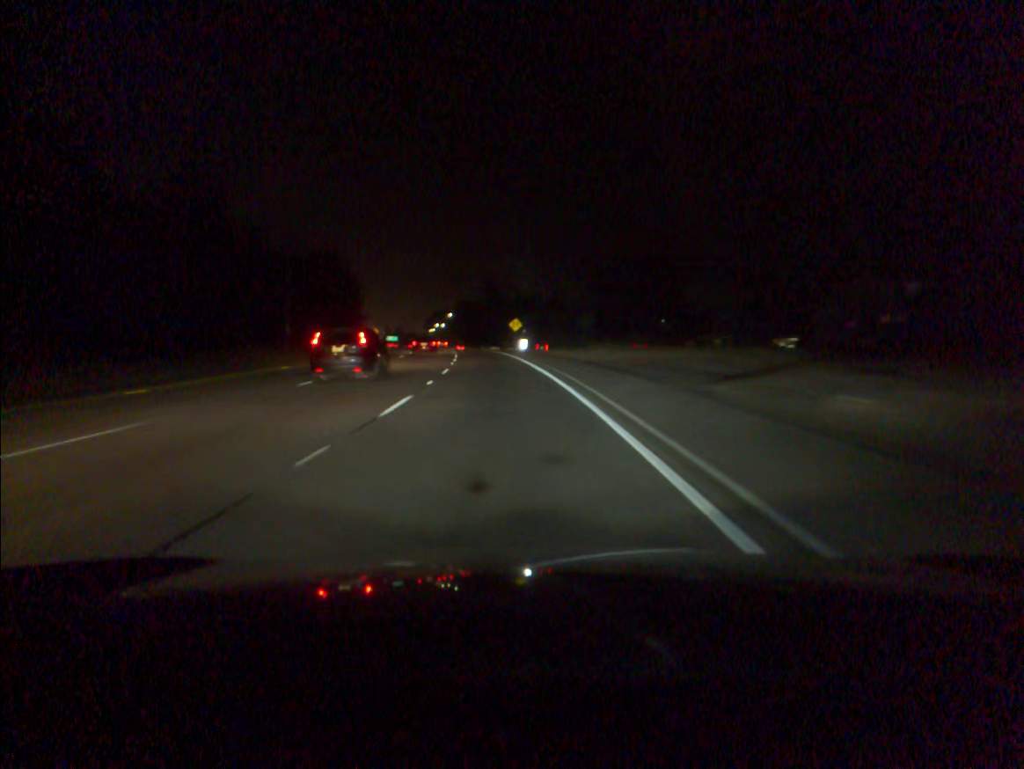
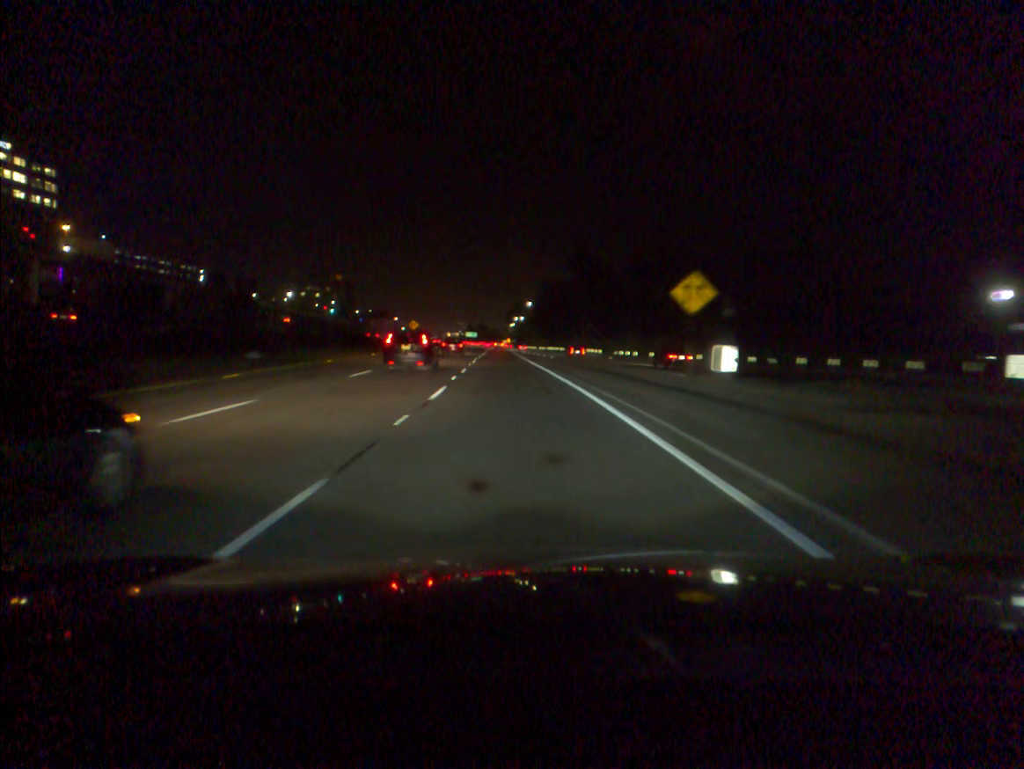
(-4.1, +67.9) m; -6°
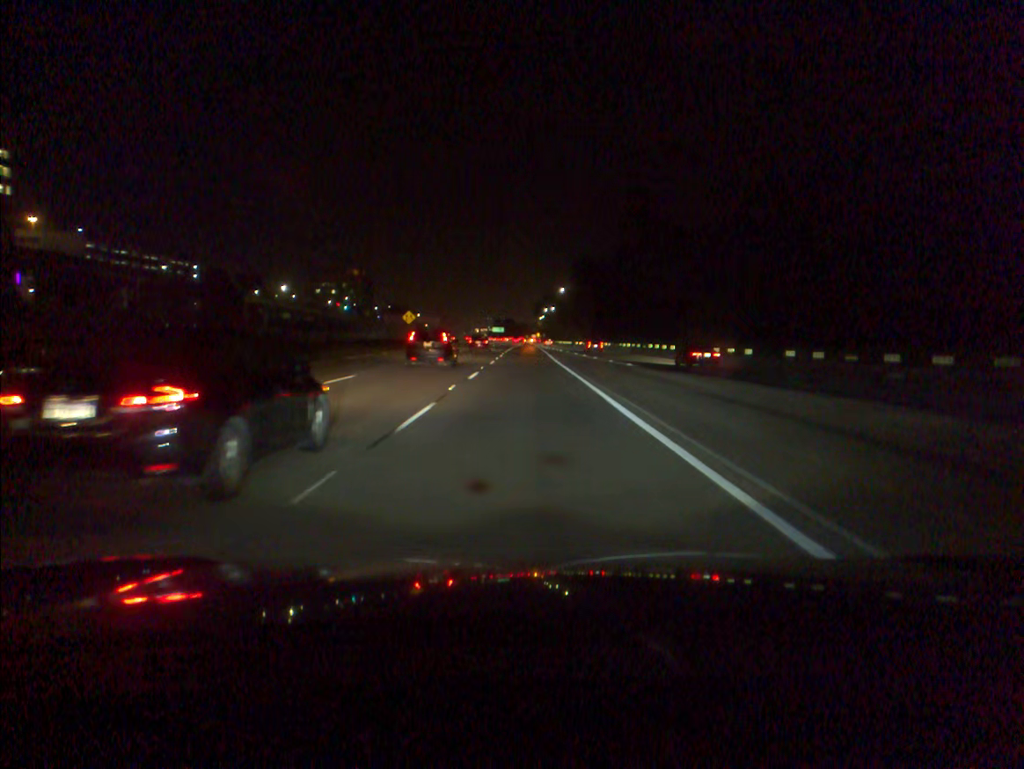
(-0.7, +34.3) m; -2°
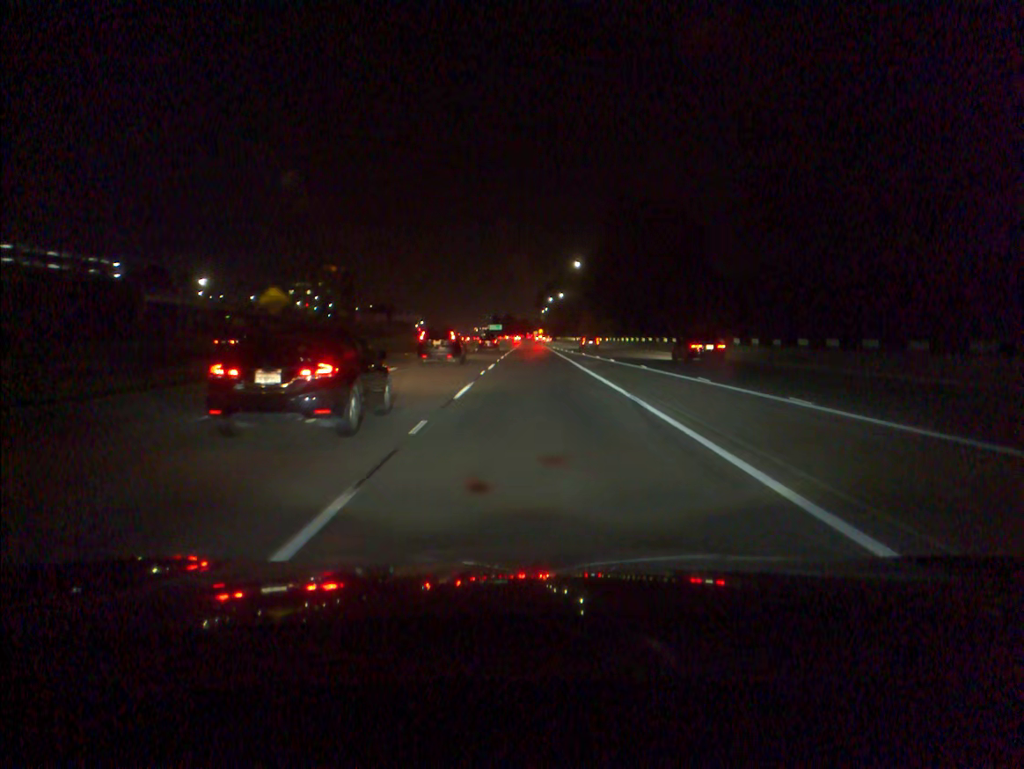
(-0.2, +51.9) m; 0°
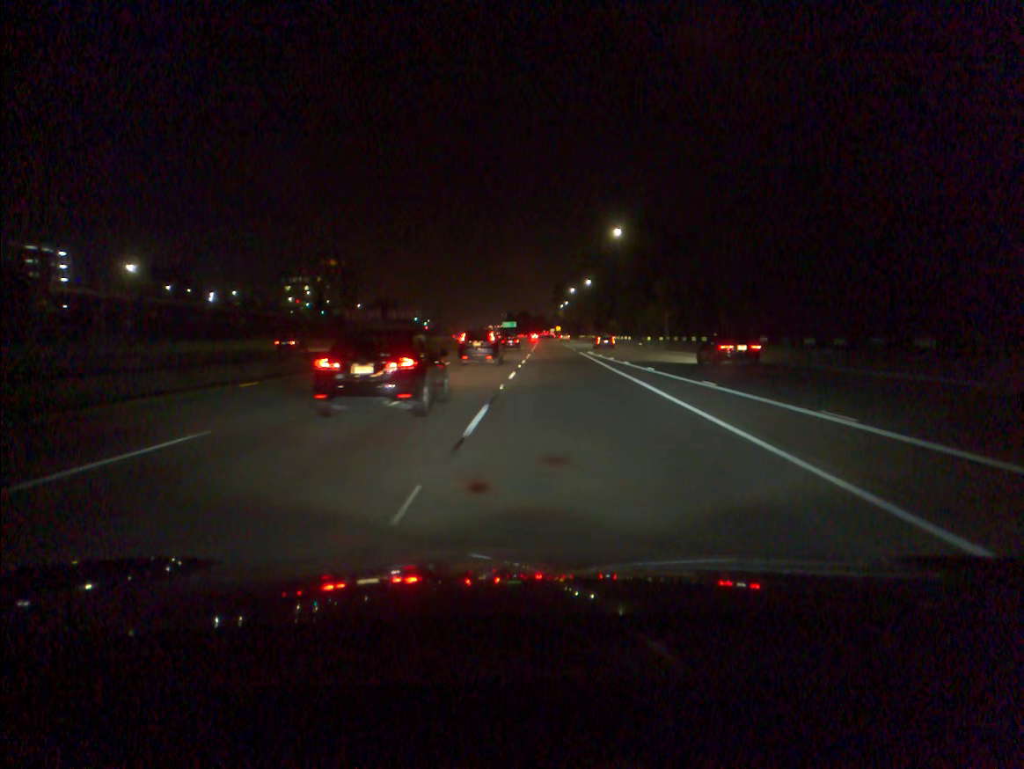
(-0.3, +34.4) m; -1°
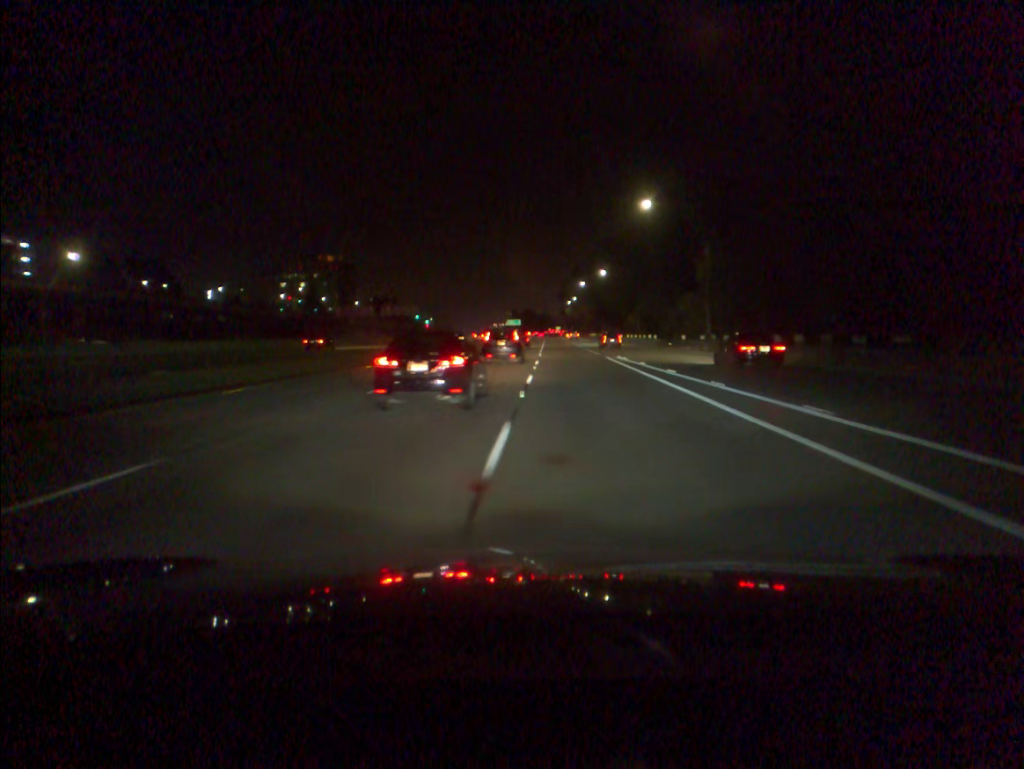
(0.0, +17.1) m; 0°
